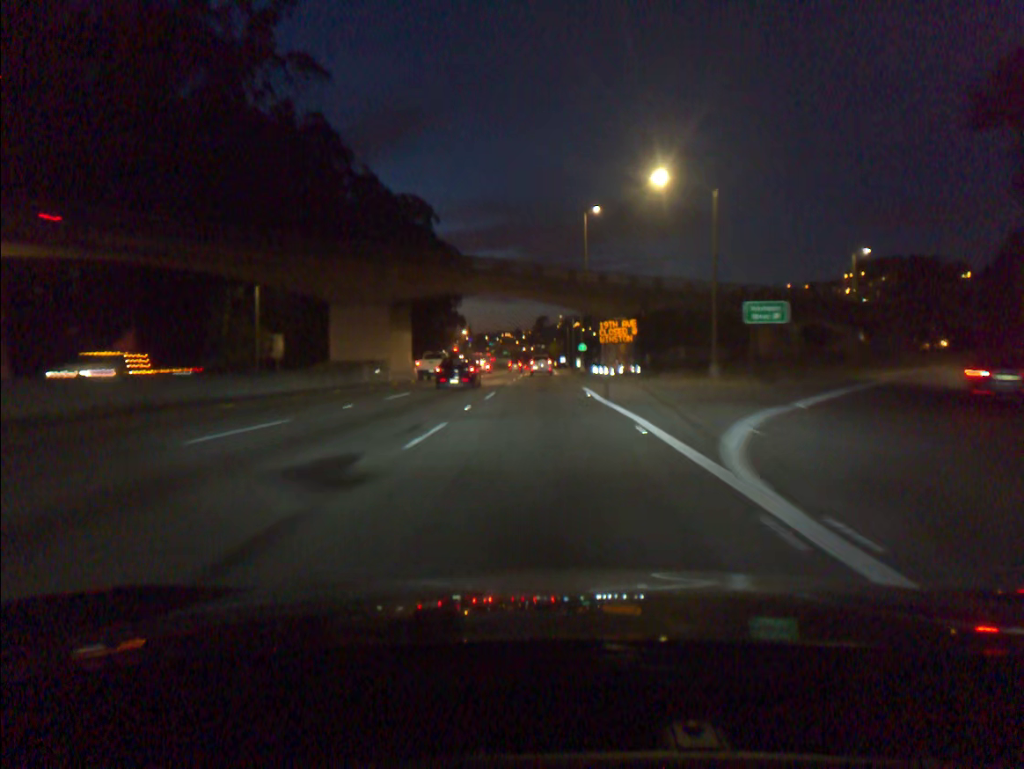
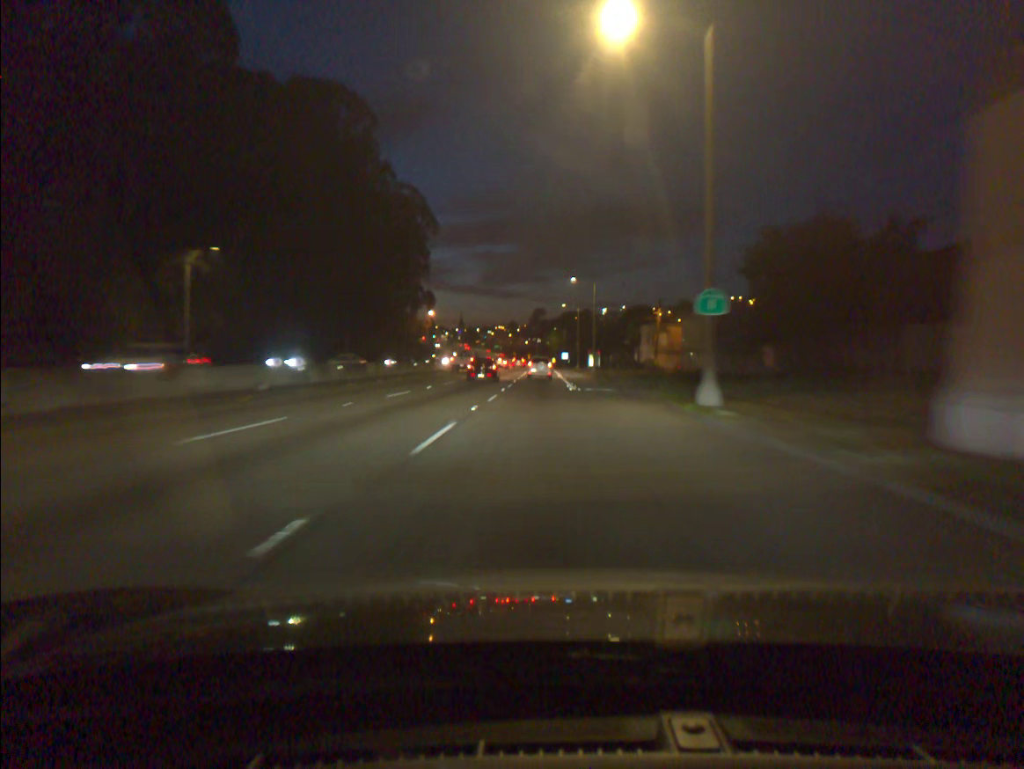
(+0.1, +59.4) m; +1°
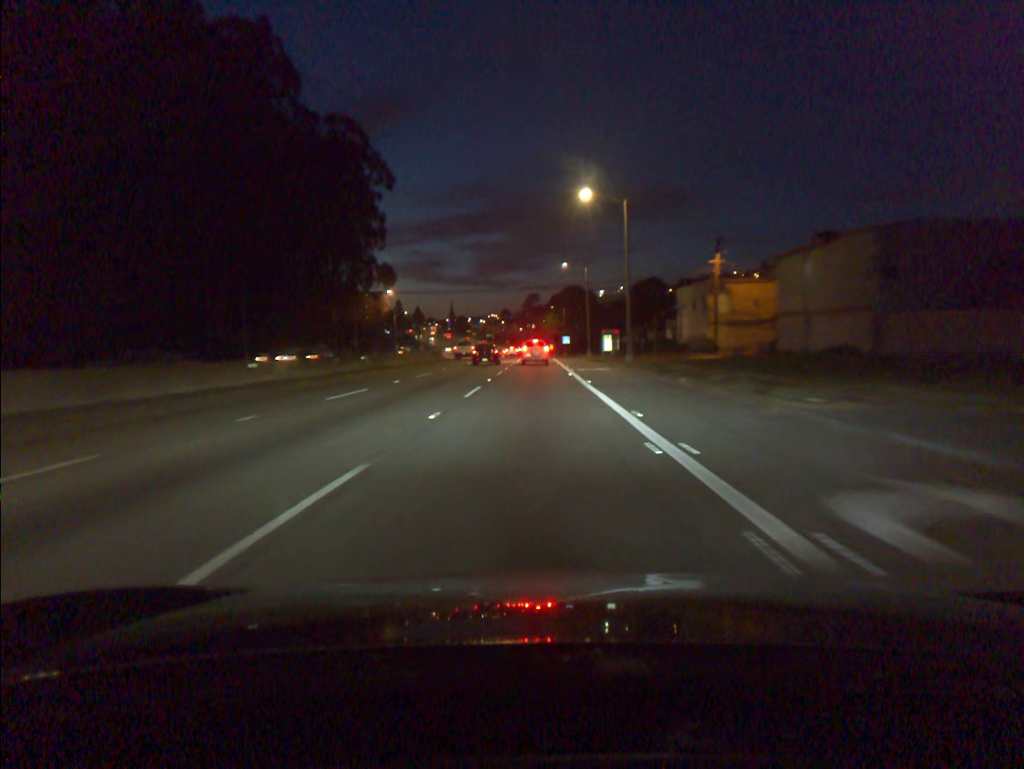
(+0.2, +35.7) m; 0°
